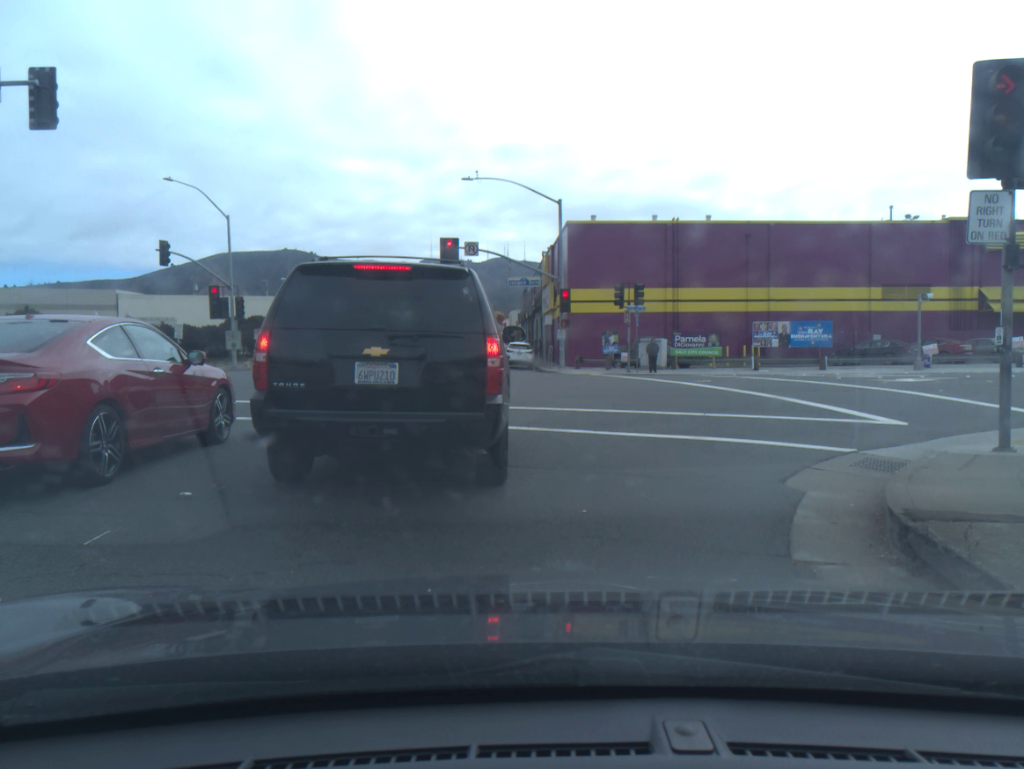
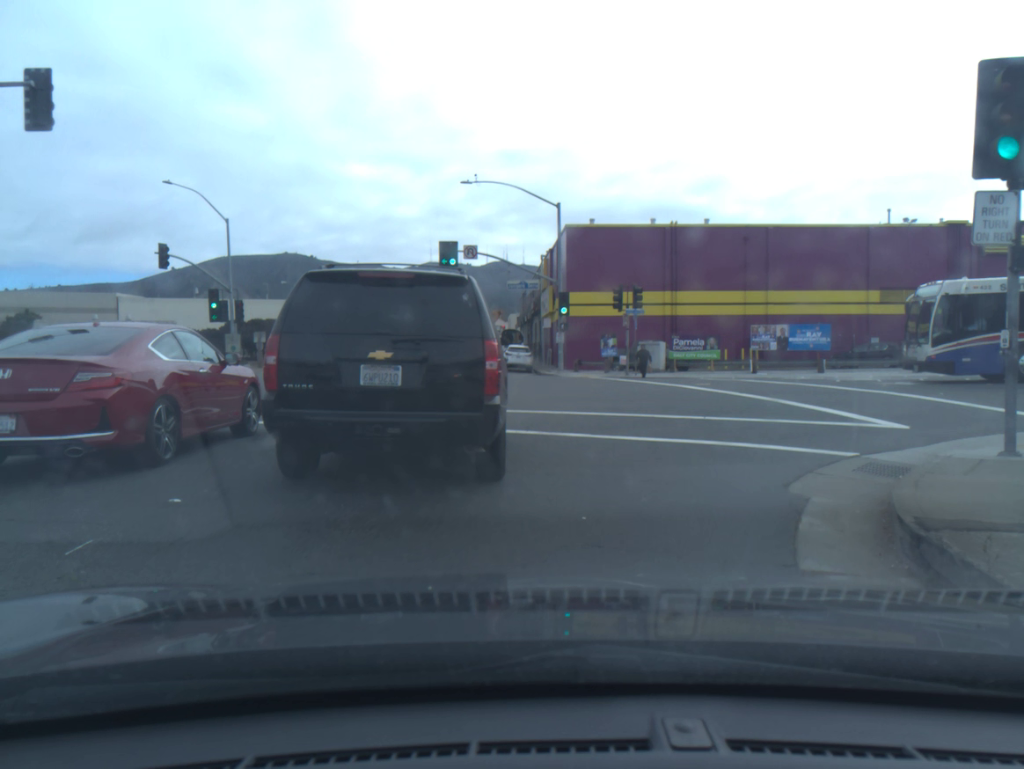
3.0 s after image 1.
(0.0, +0.2) m; 0°
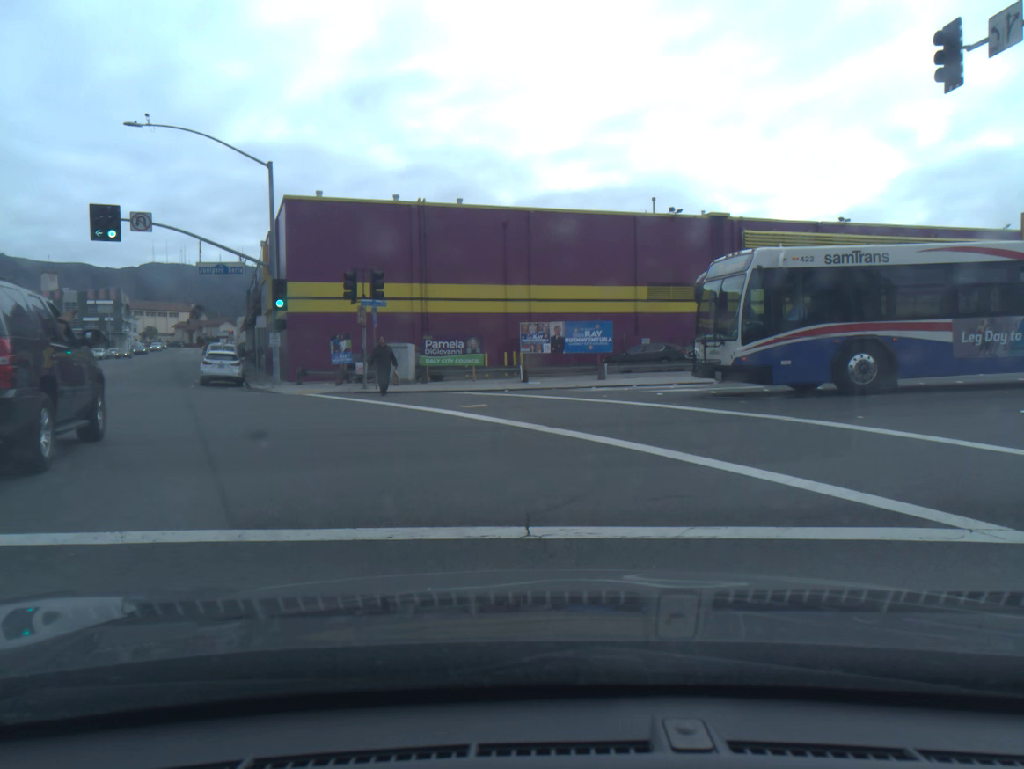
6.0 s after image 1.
(+1.4, +8.7) m; +18°
